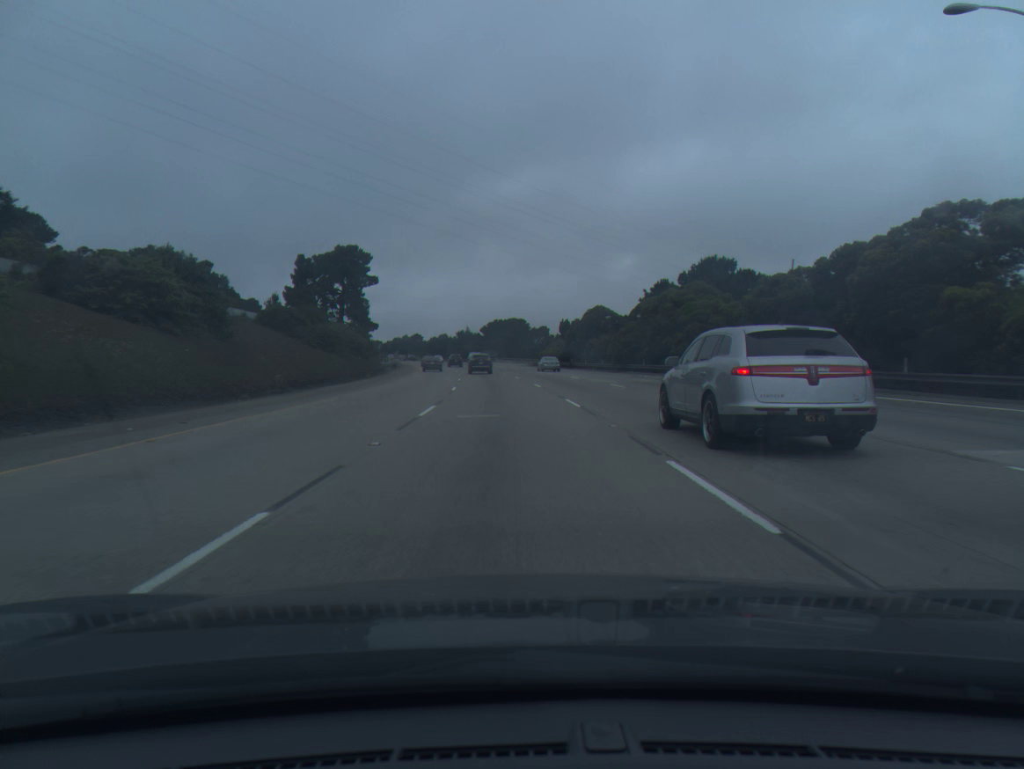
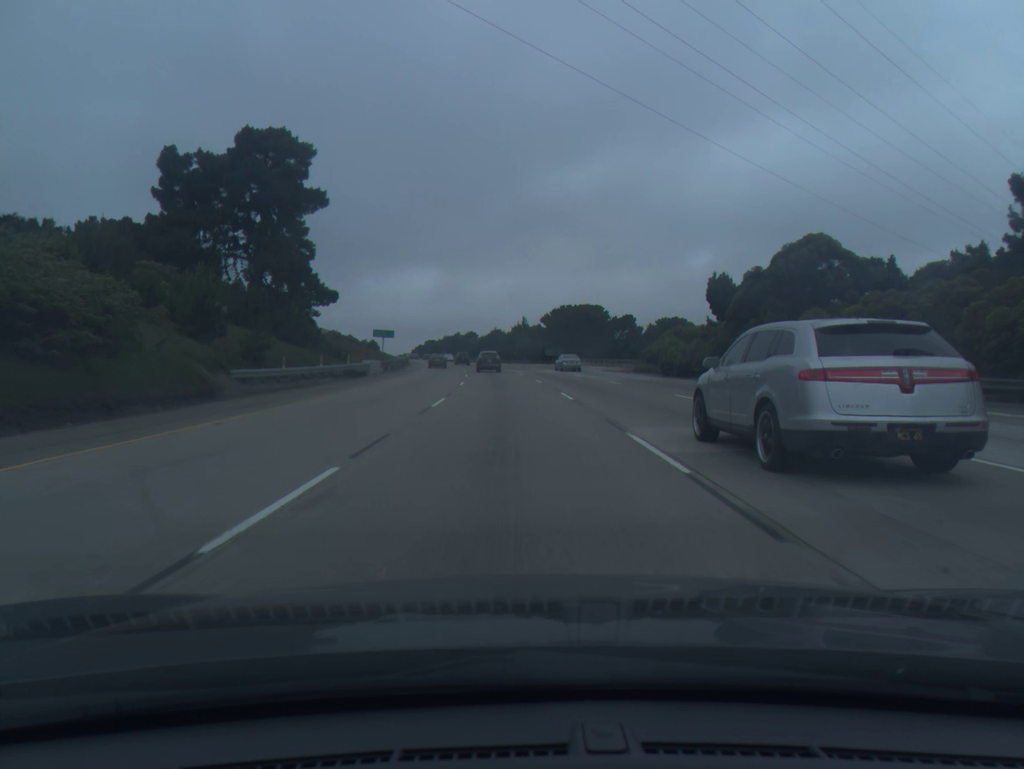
(-2.2, +55.6) m; -5°
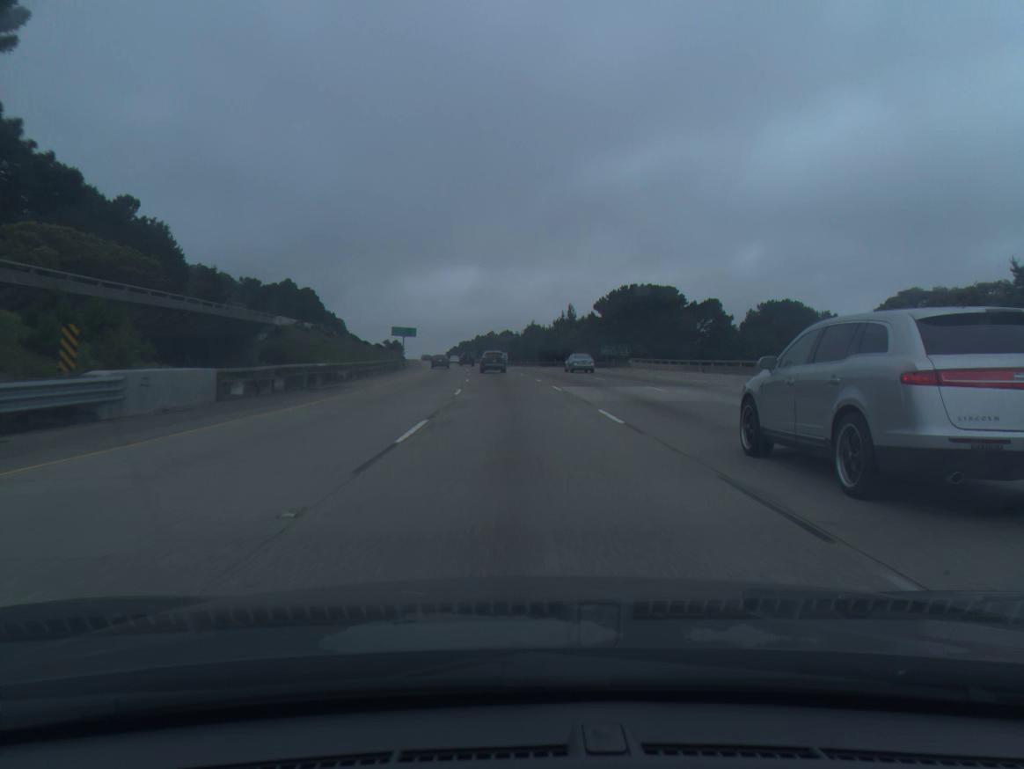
(-0.9, +37.4) m; -3°
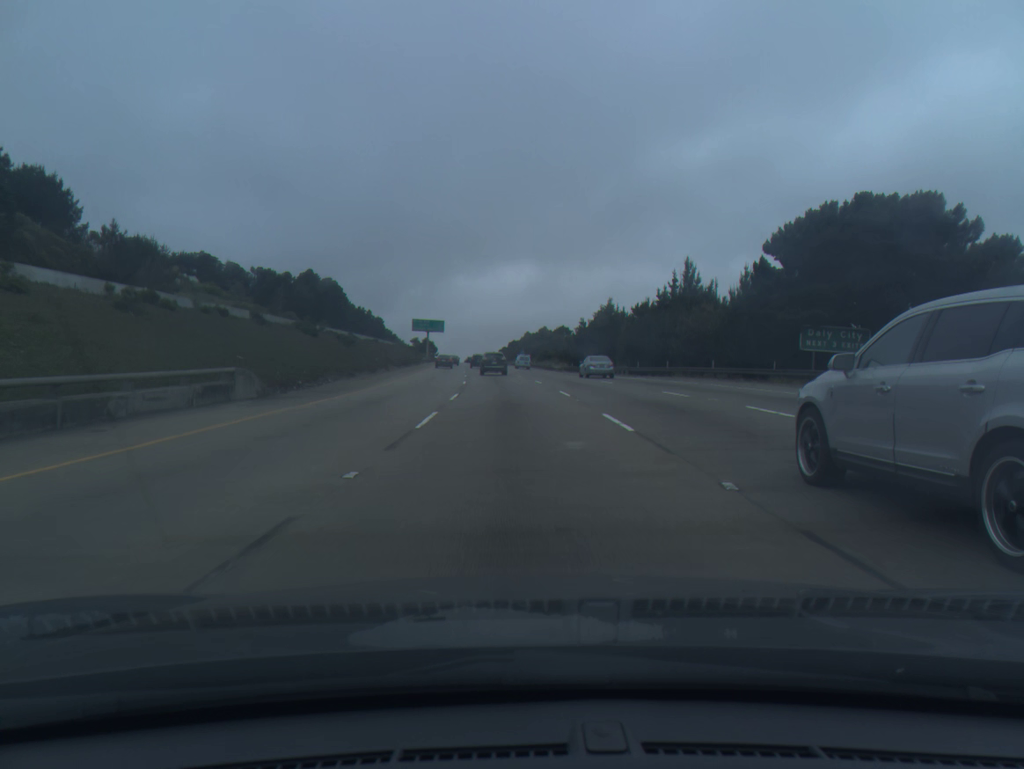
(-1.8, +55.9) m; -4°
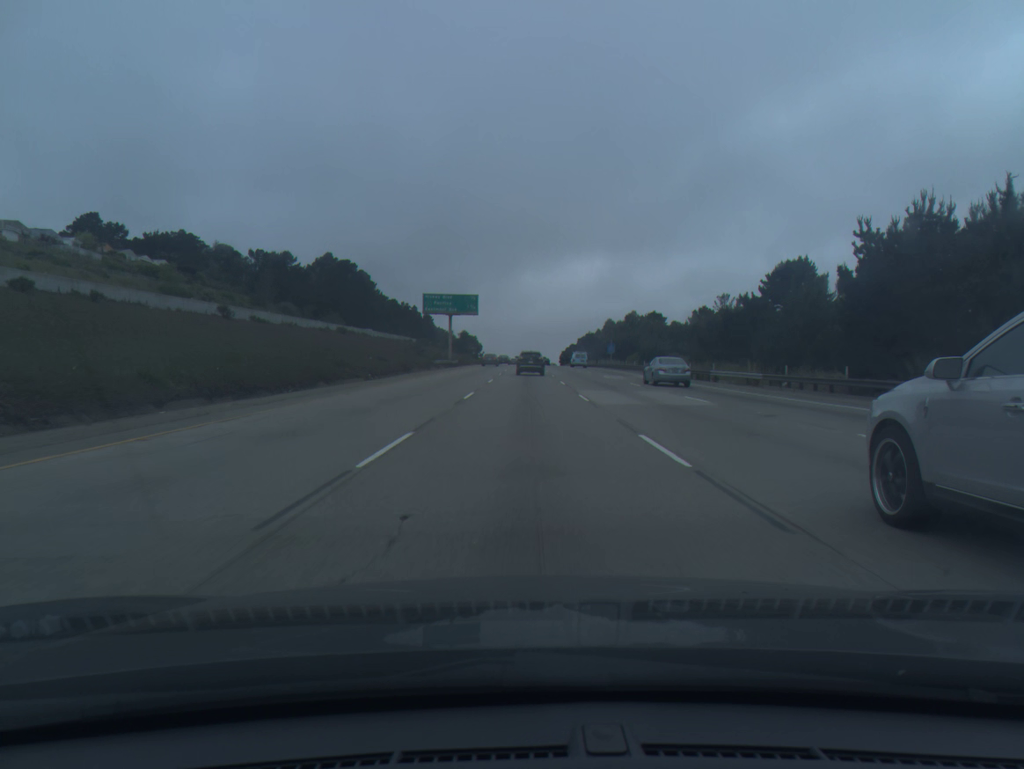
(-3.3, +72.9) m; -5°
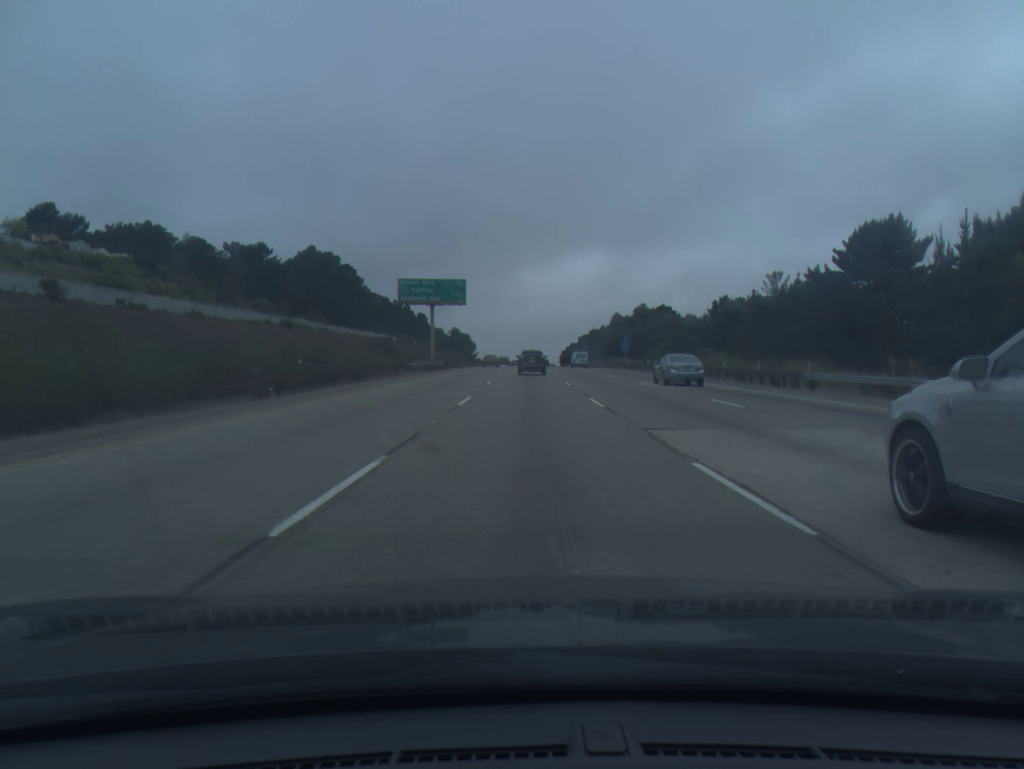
(0.0, +17.9) m; 0°
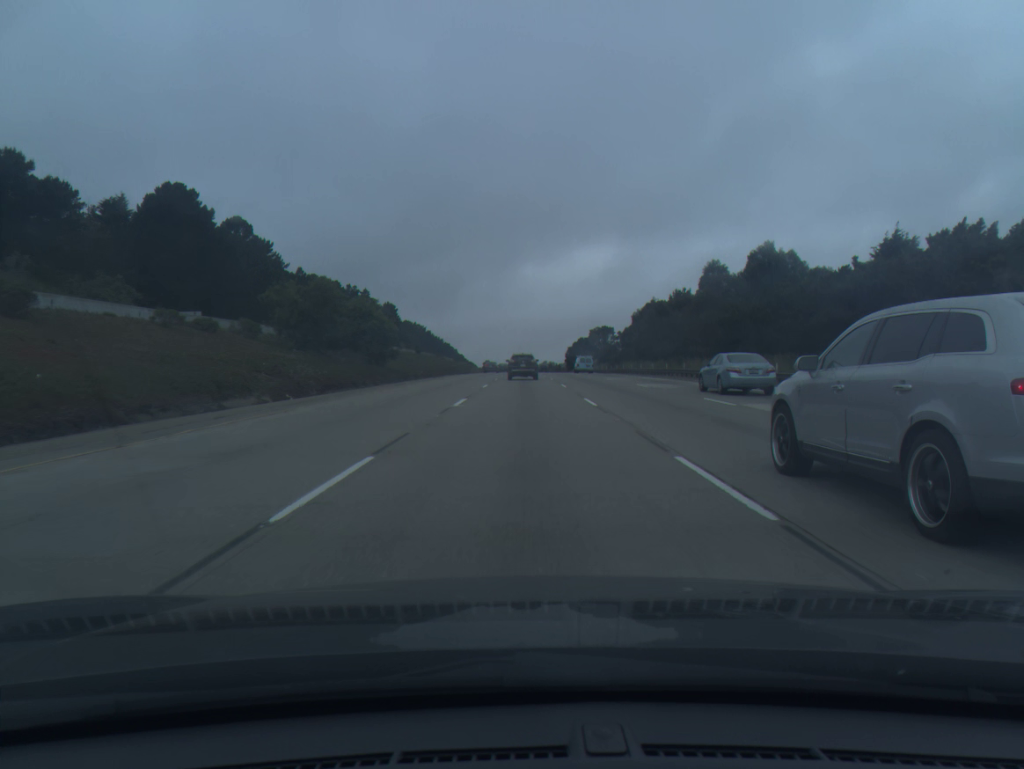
(+0.7, +87.5) m; 0°
